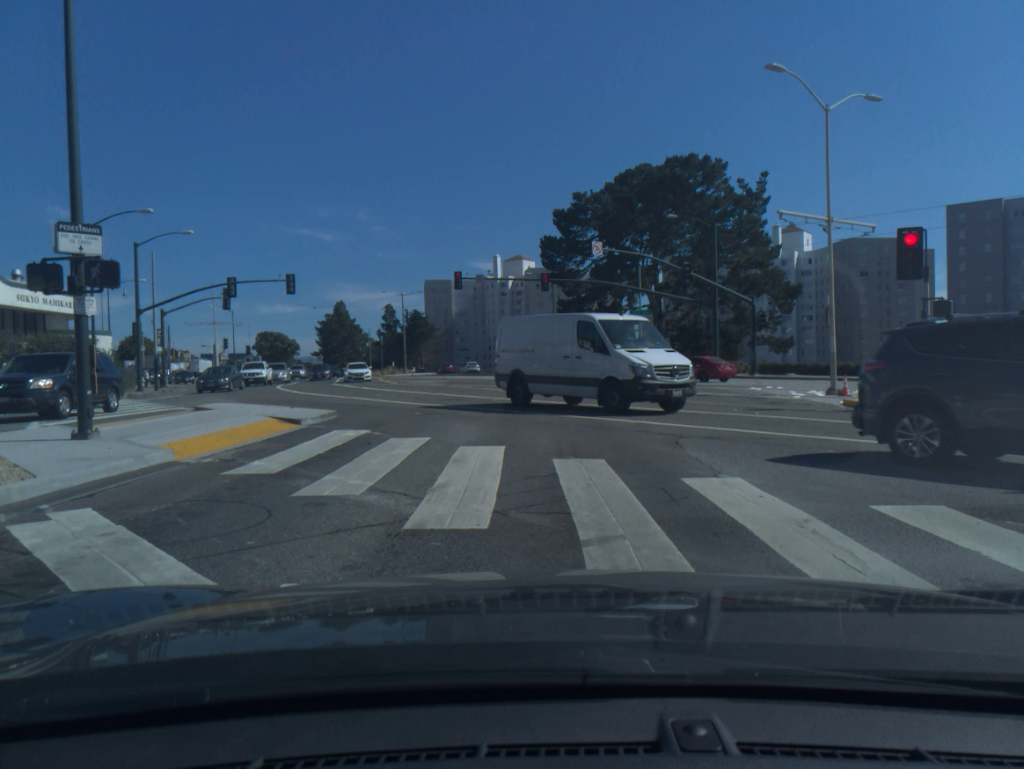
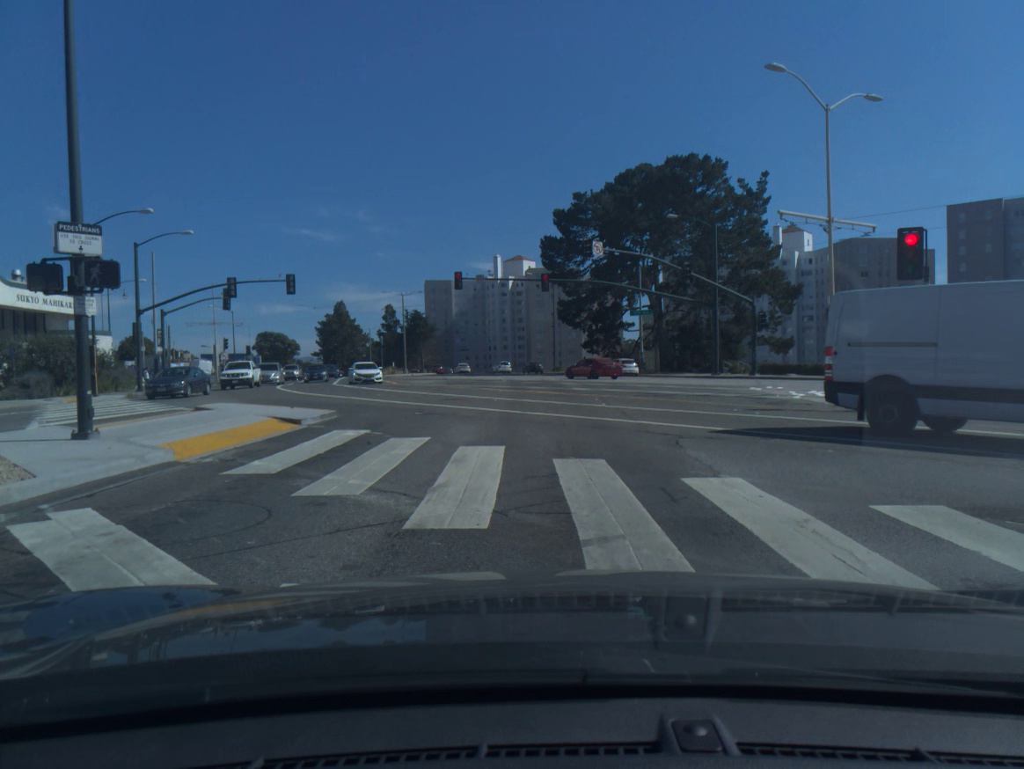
(0.0, 0.0) m; 0°
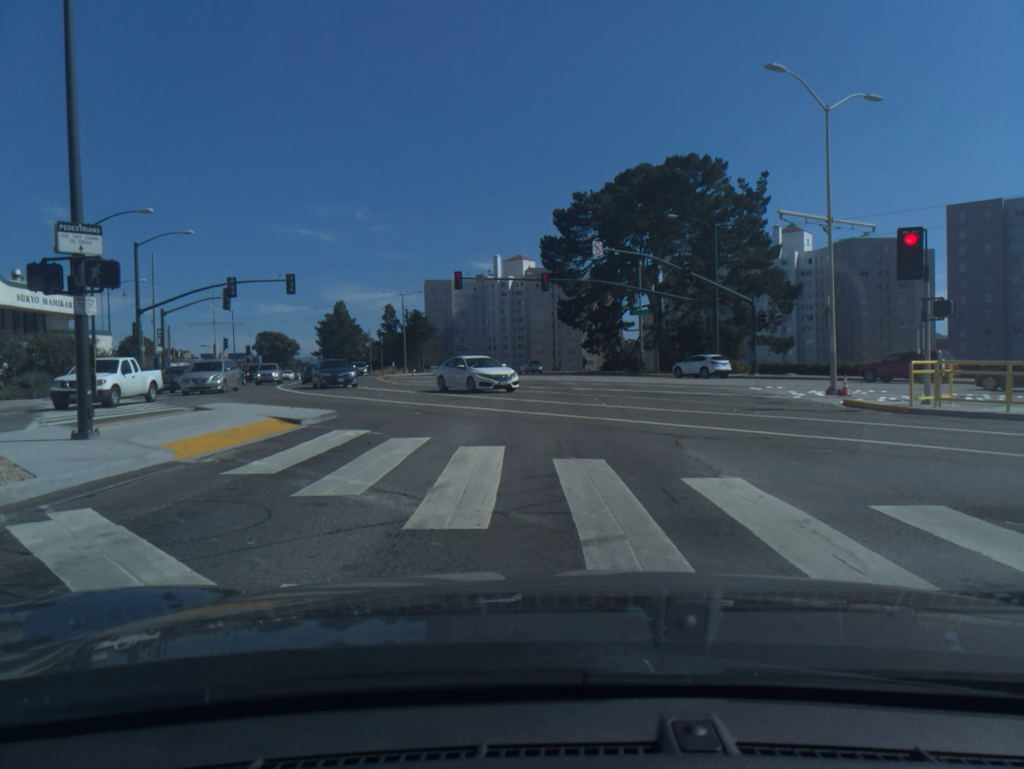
(0.0, 0.0) m; 0°
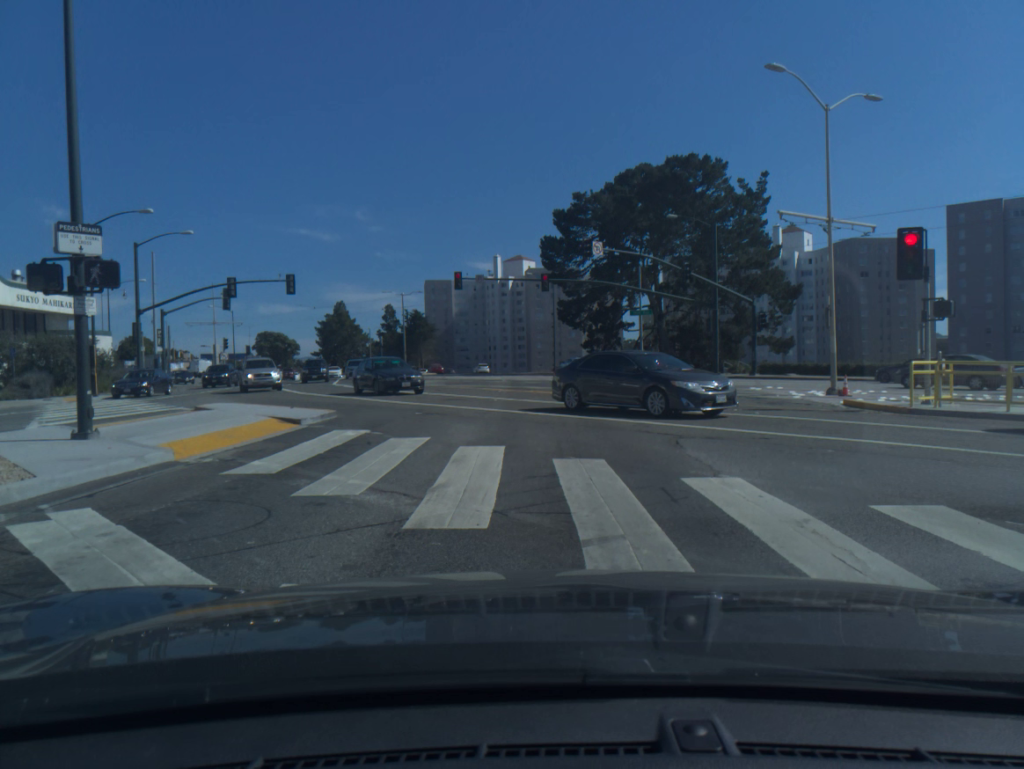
(0.0, 0.0) m; 0°
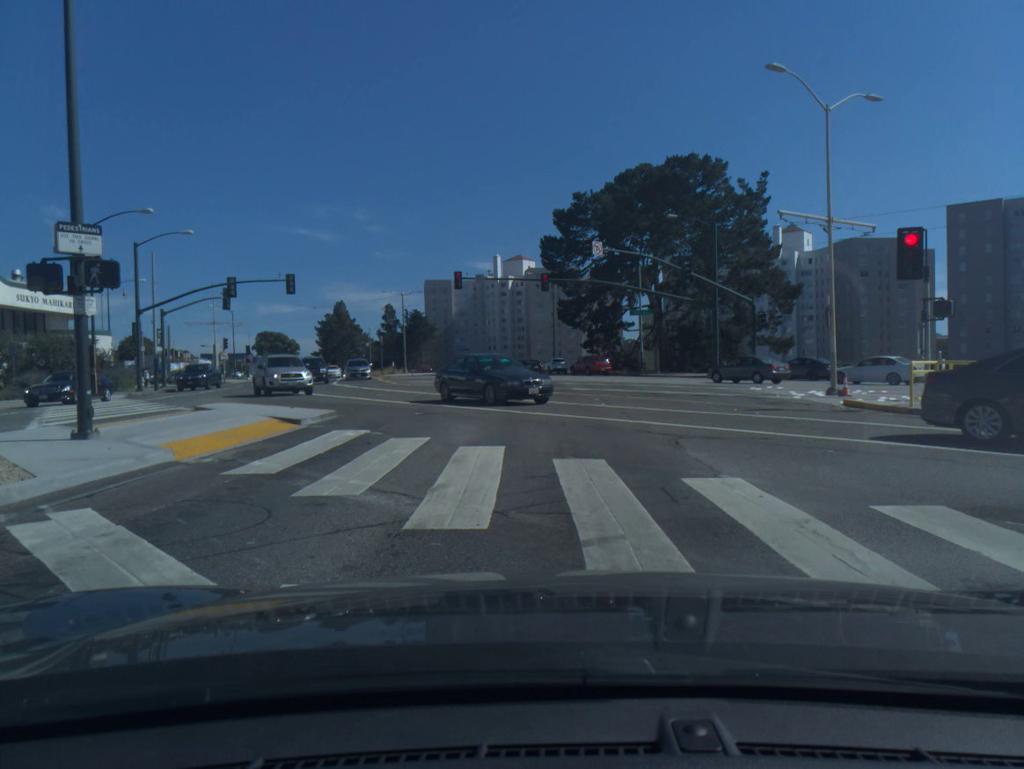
(0.0, 0.0) m; 0°
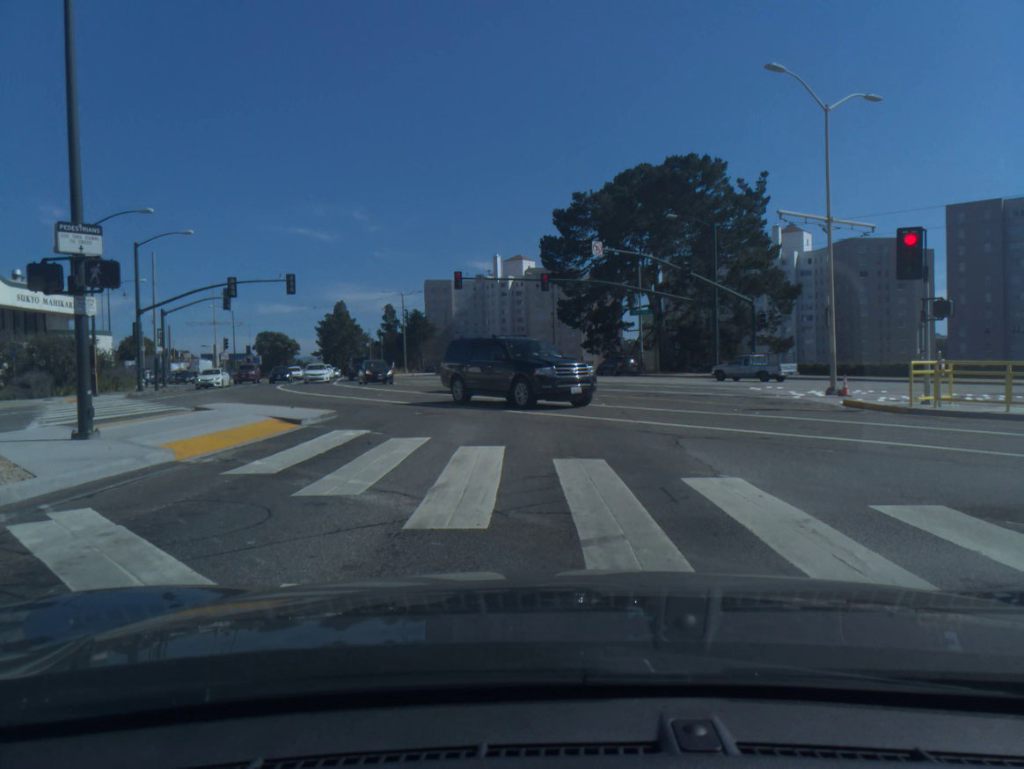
(0.0, 0.0) m; 0°
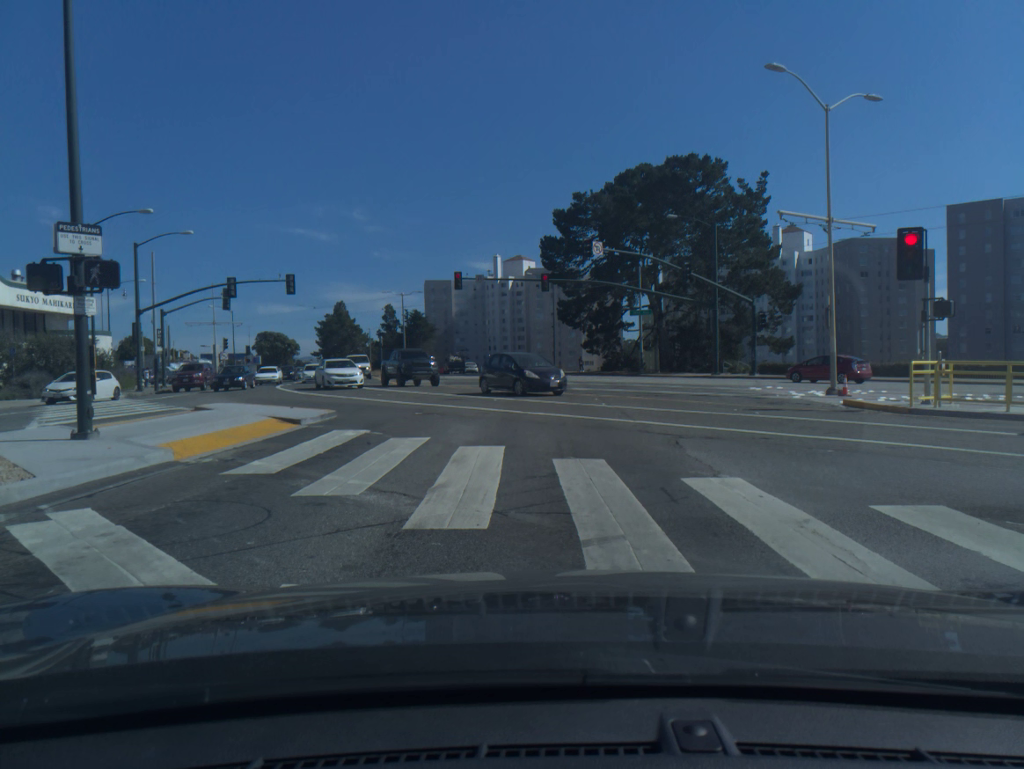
(0.0, 0.0) m; 0°
